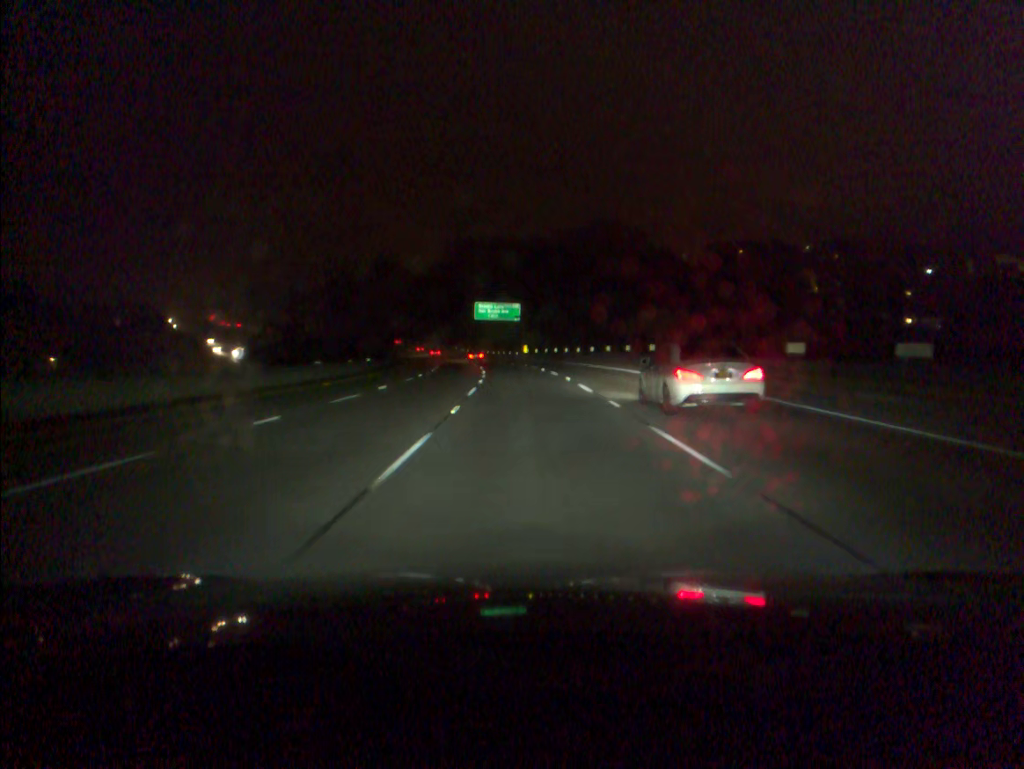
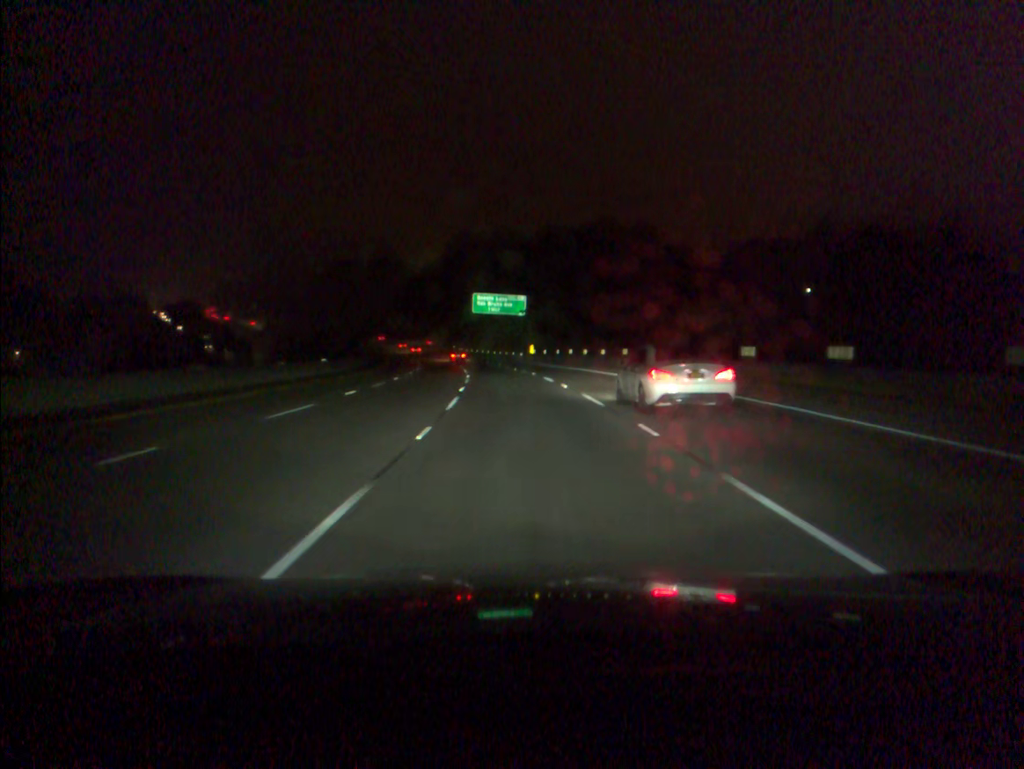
(-0.1, +19.5) m; 0°
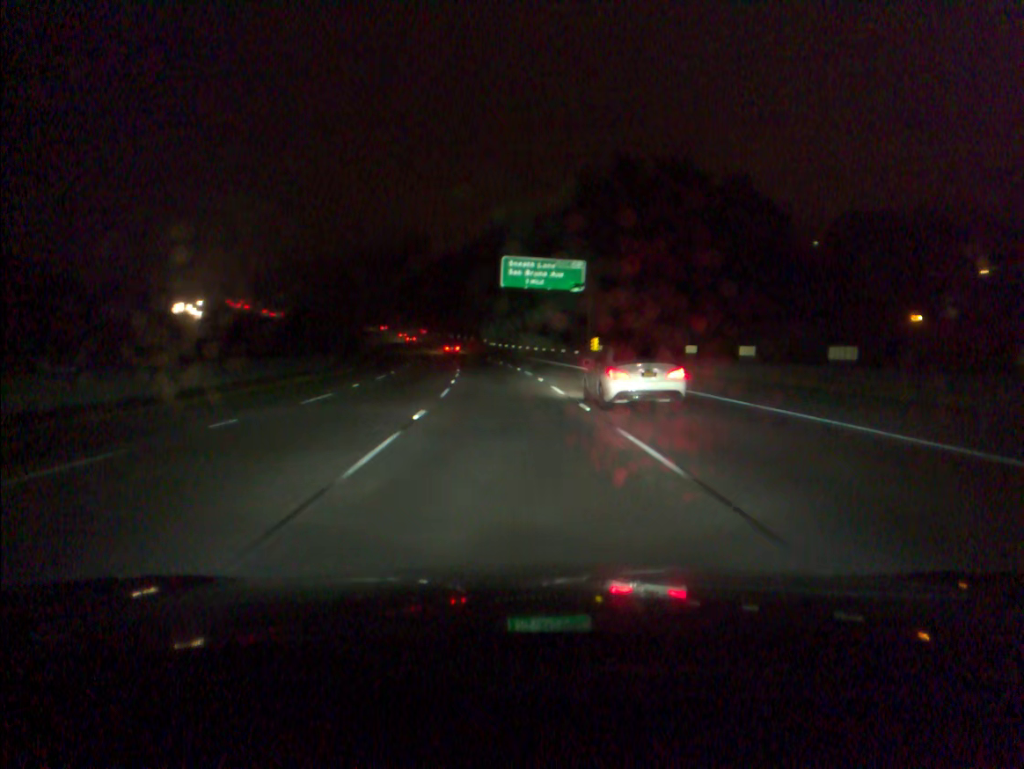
(-0.8, +38.7) m; -3°
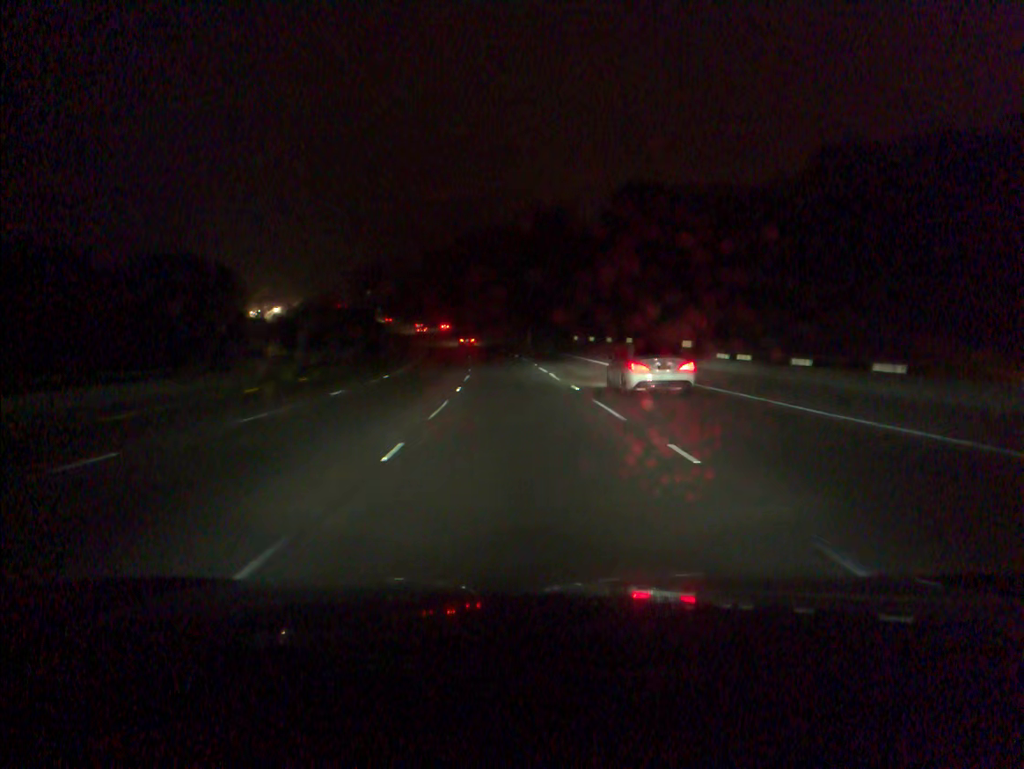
(-8.0, +95.0) m; -10°
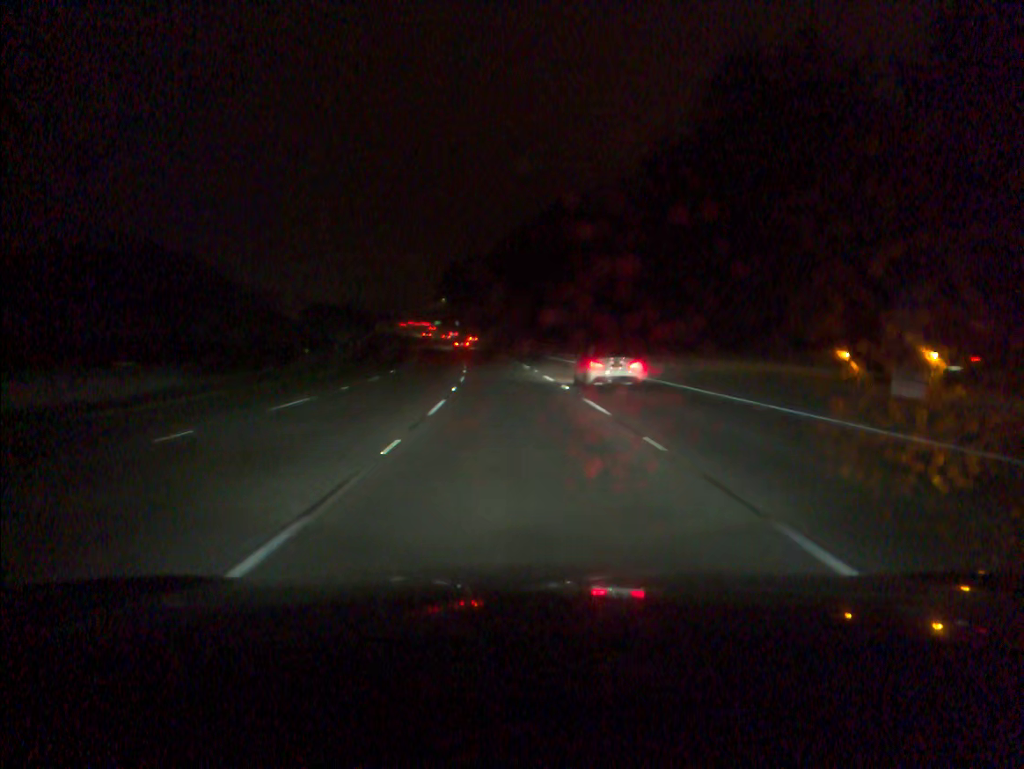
(-5.9, +92.8) m; -8°
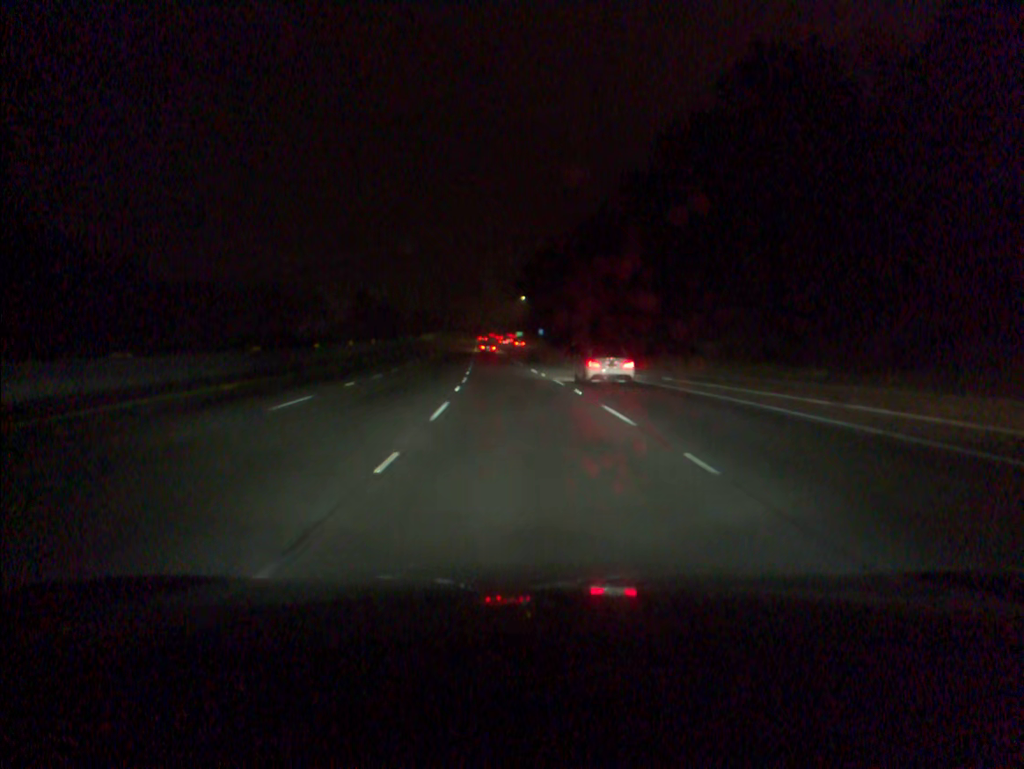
(-4.5, +74.0) m; -7°
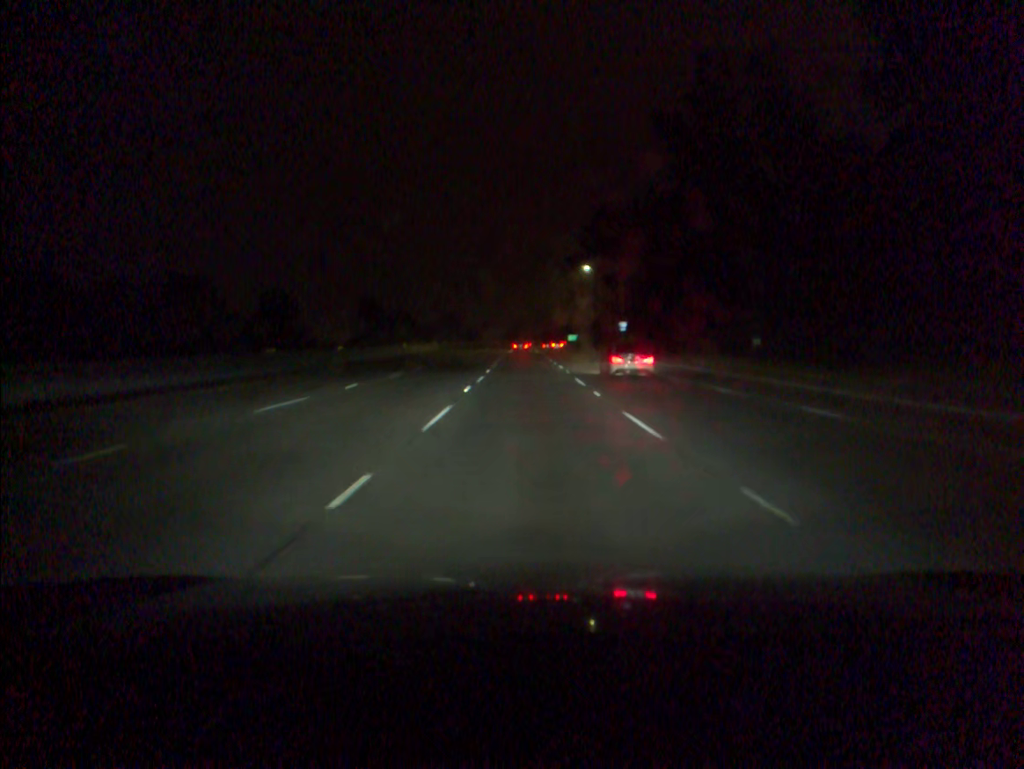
(-3.0, +74.9) m; -3°
